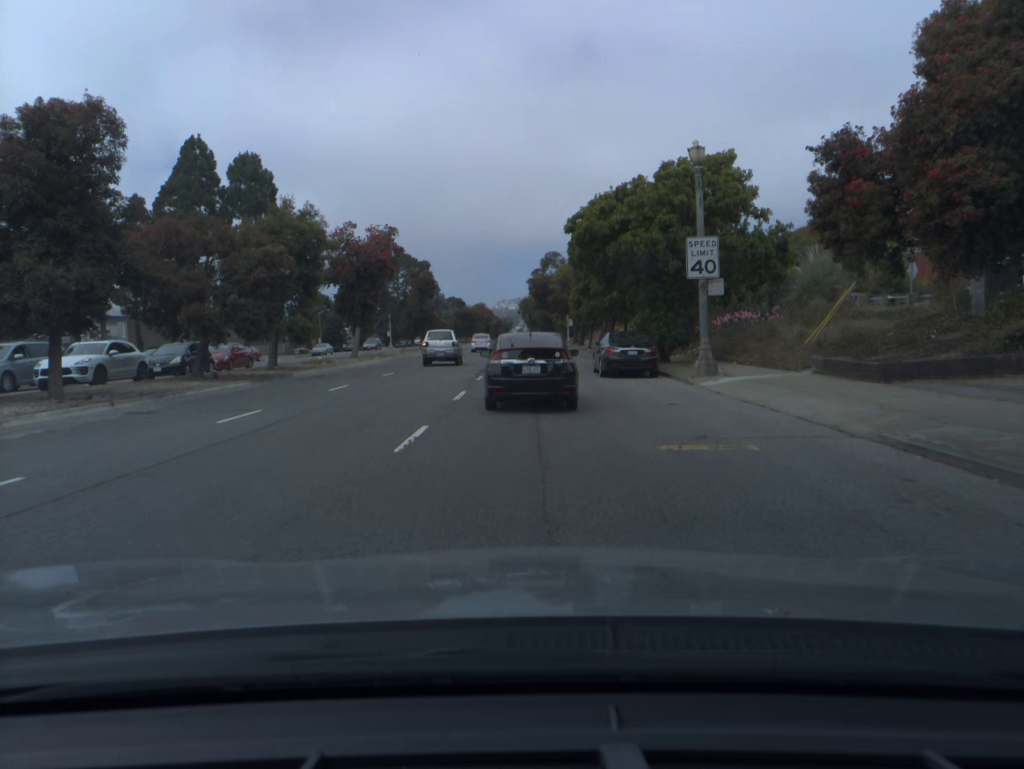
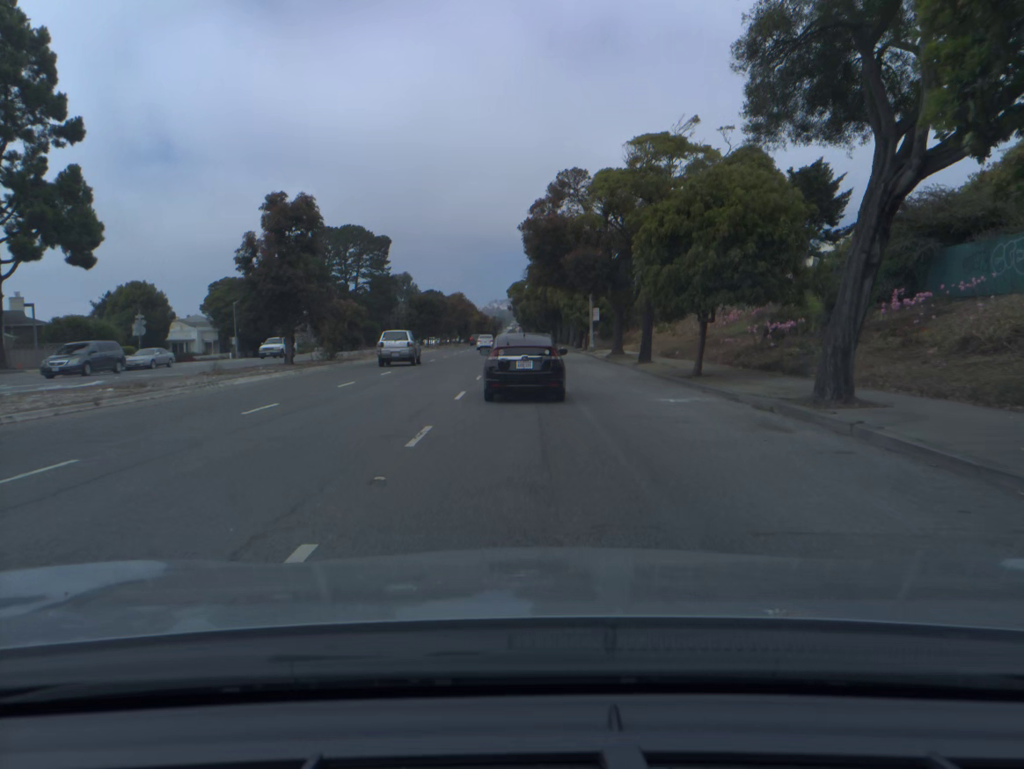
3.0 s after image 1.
(+0.2, +43.1) m; +1°
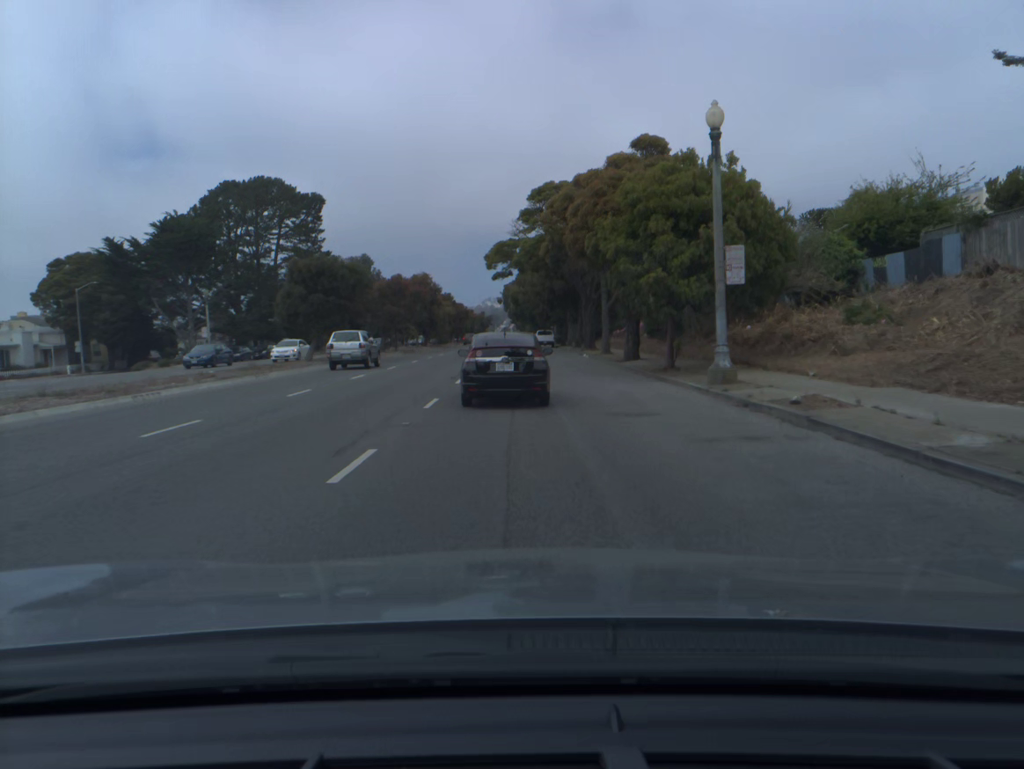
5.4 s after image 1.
(+0.3, +39.3) m; +1°
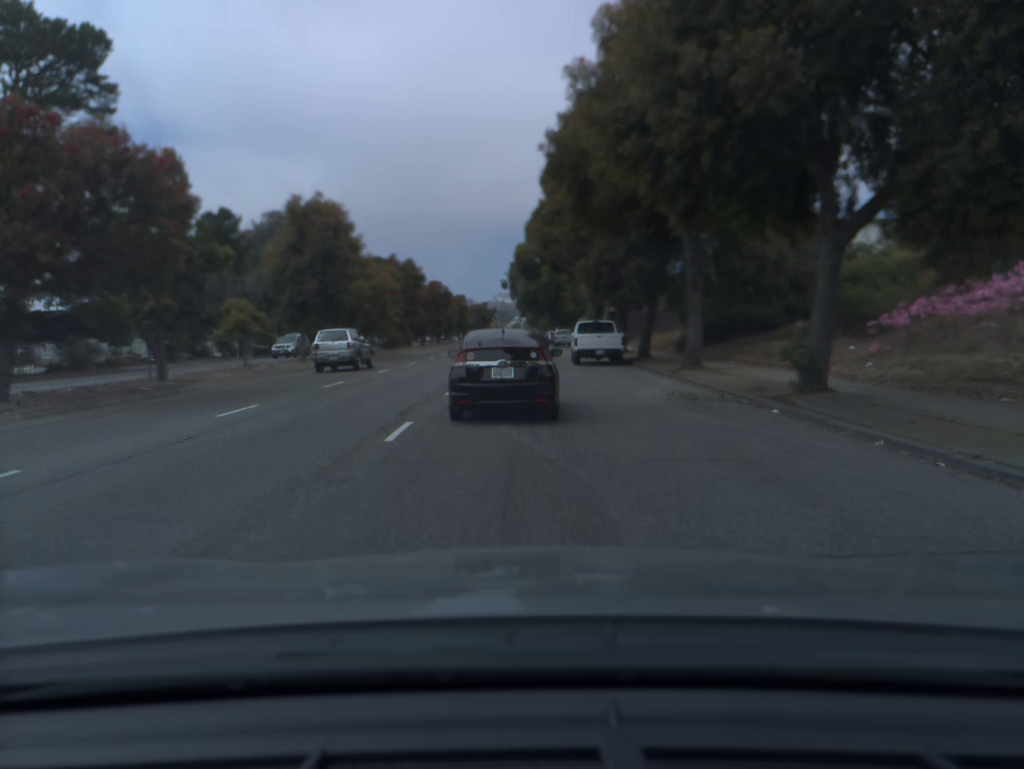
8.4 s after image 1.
(-0.4, +49.3) m; -1°
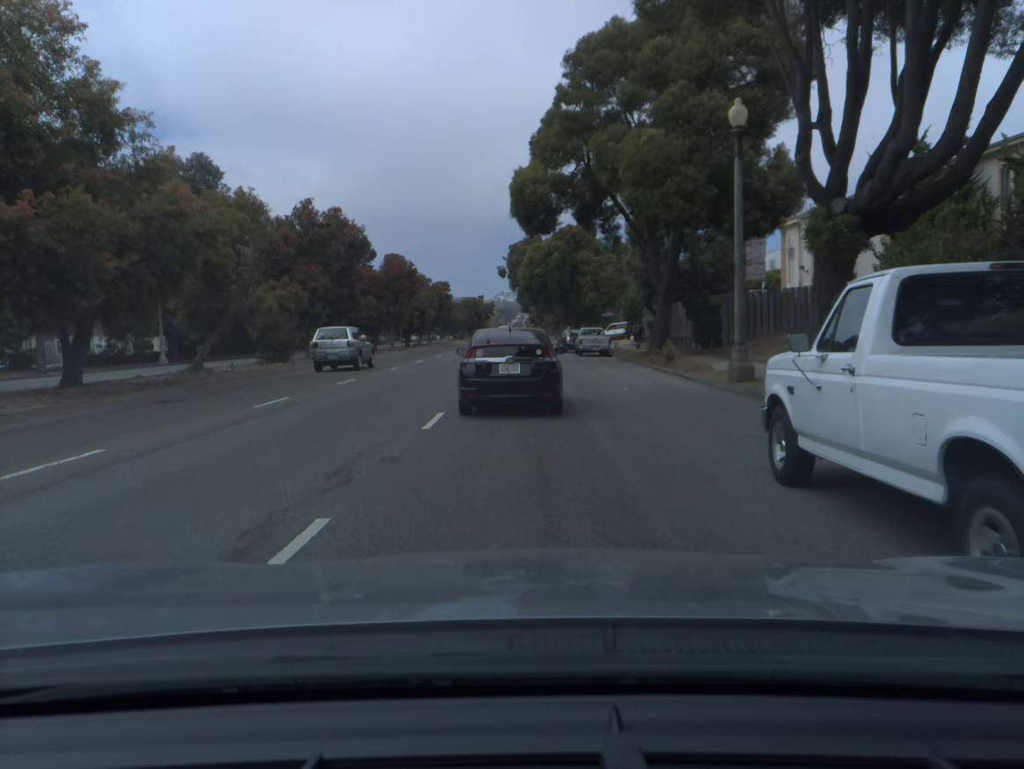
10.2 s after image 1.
(-0.1, +28.6) m; 0°
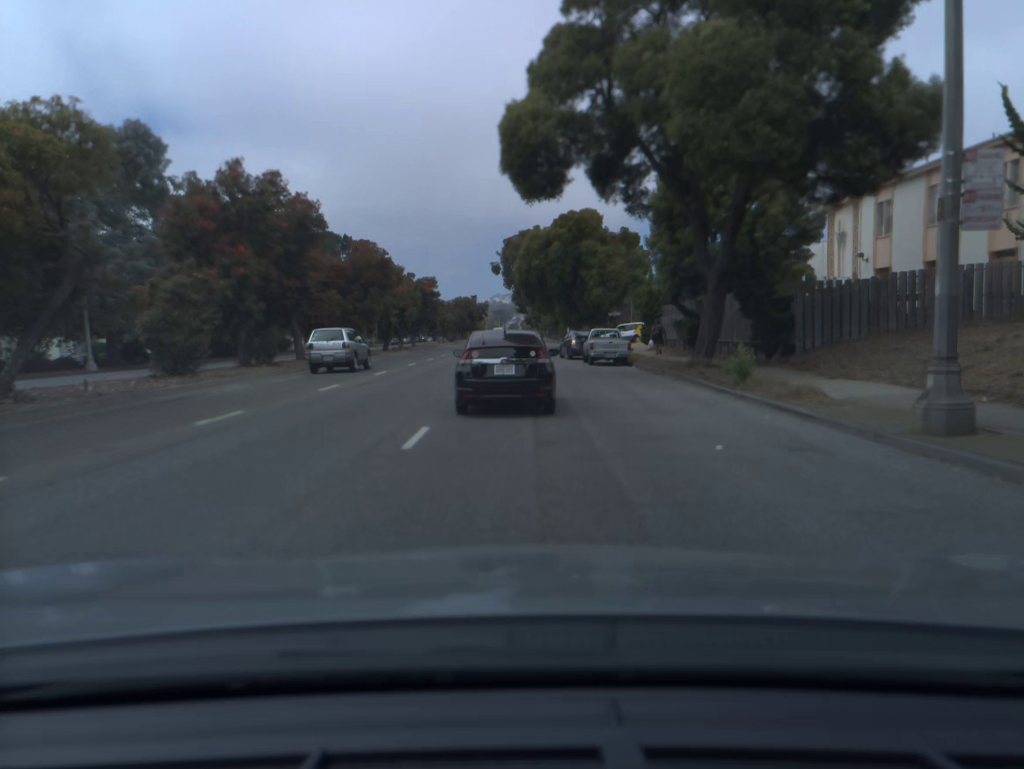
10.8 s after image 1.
(0.0, +9.3) m; 0°
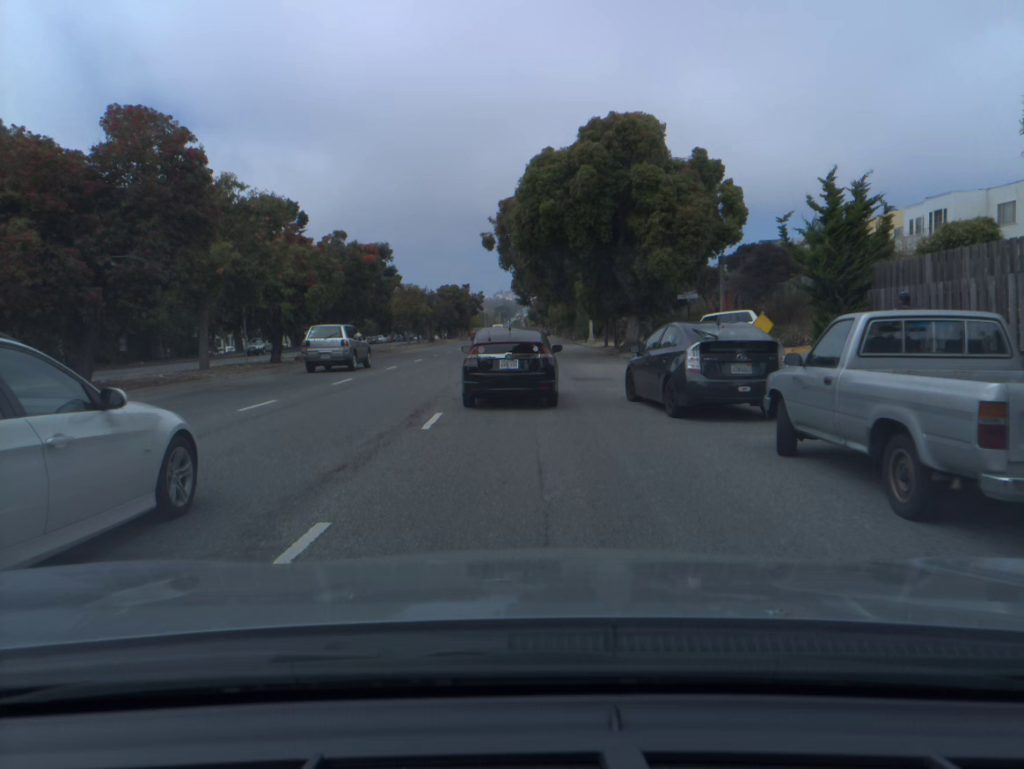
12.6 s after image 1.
(+0.1, +27.6) m; 0°
